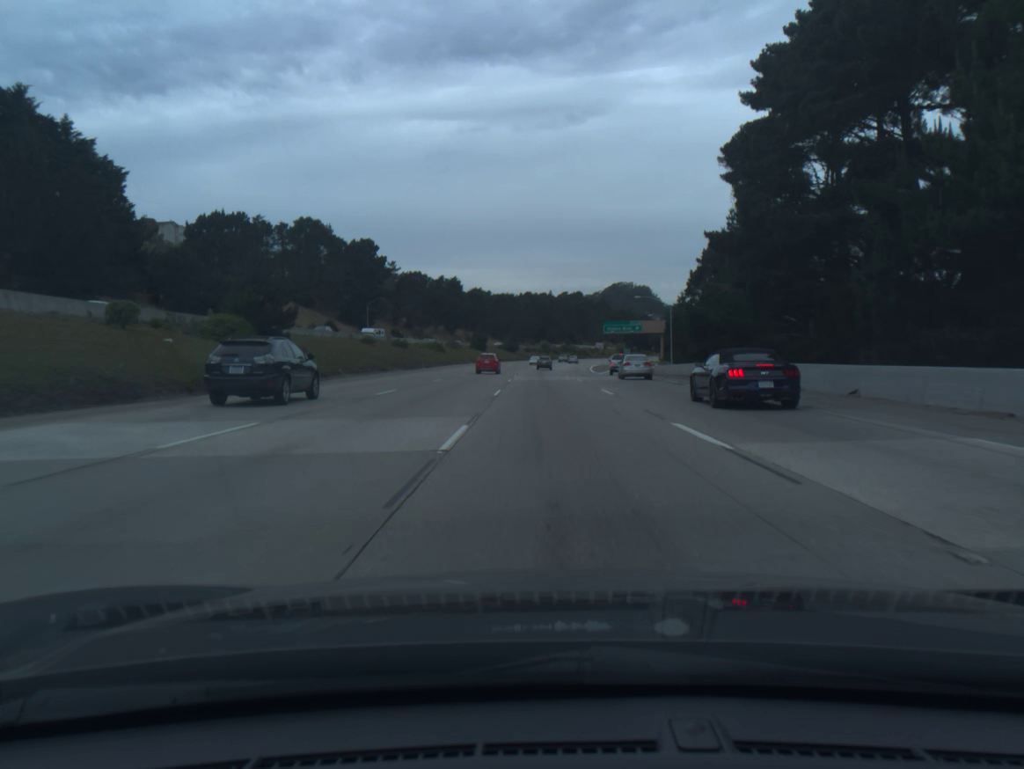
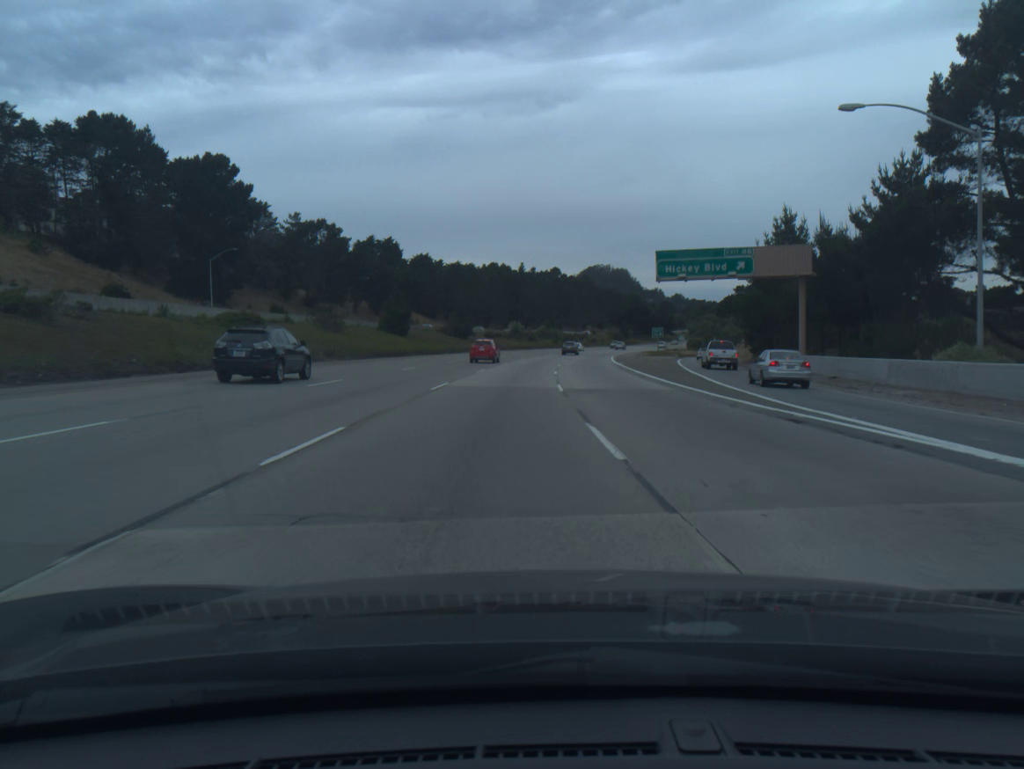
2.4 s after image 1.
(+0.5, +74.6) m; +2°
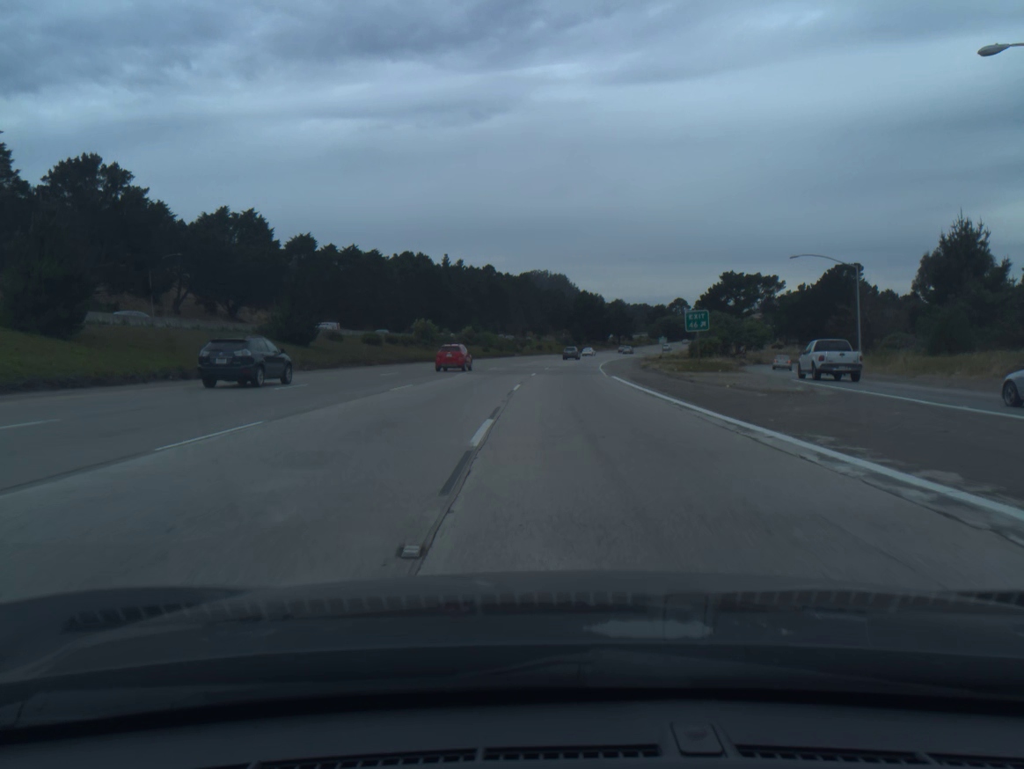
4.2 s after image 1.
(+2.0, +56.6) m; +4°
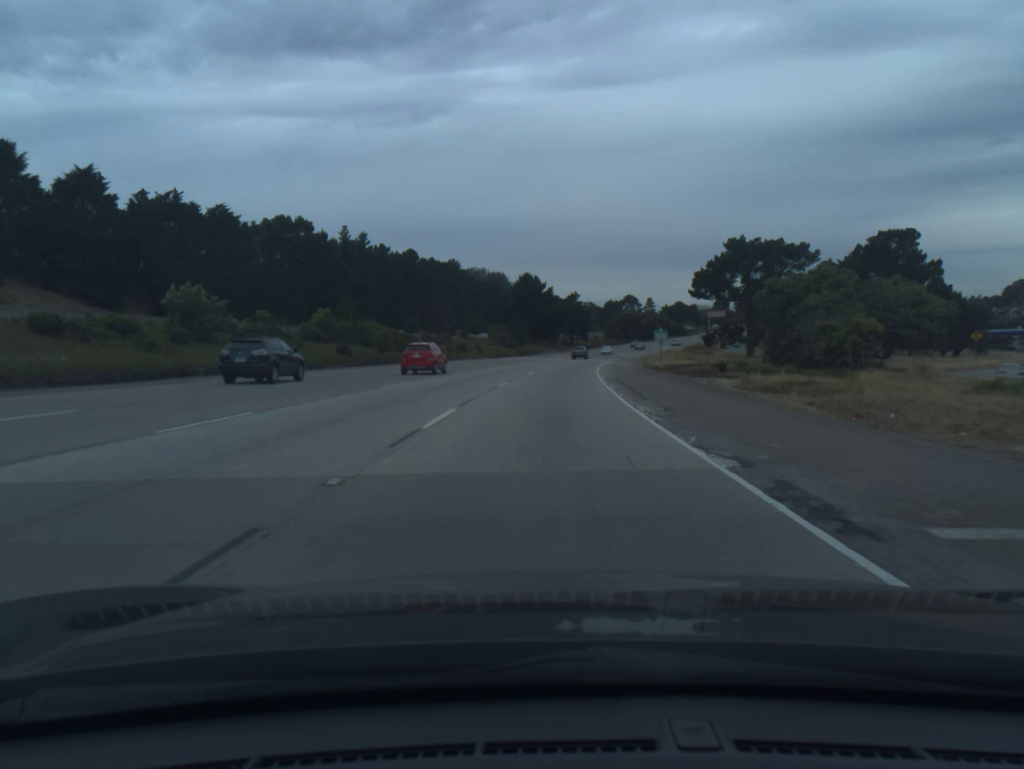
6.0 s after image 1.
(+2.3, +55.7) m; +4°
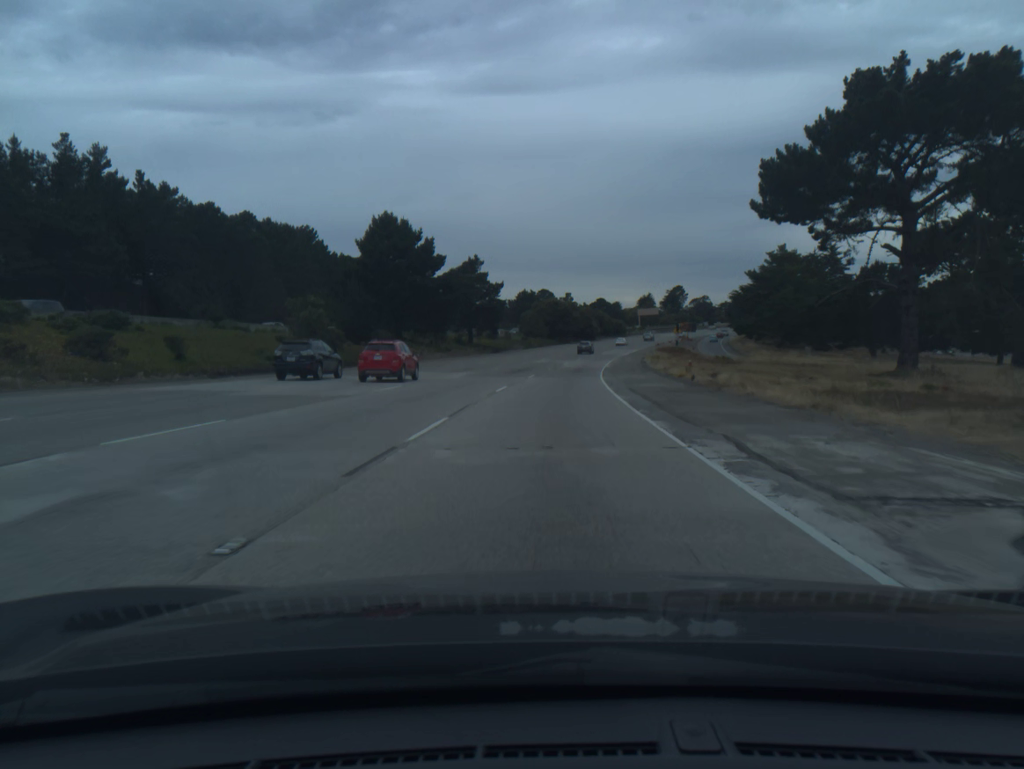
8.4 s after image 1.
(+3.9, +73.4) m; +6°
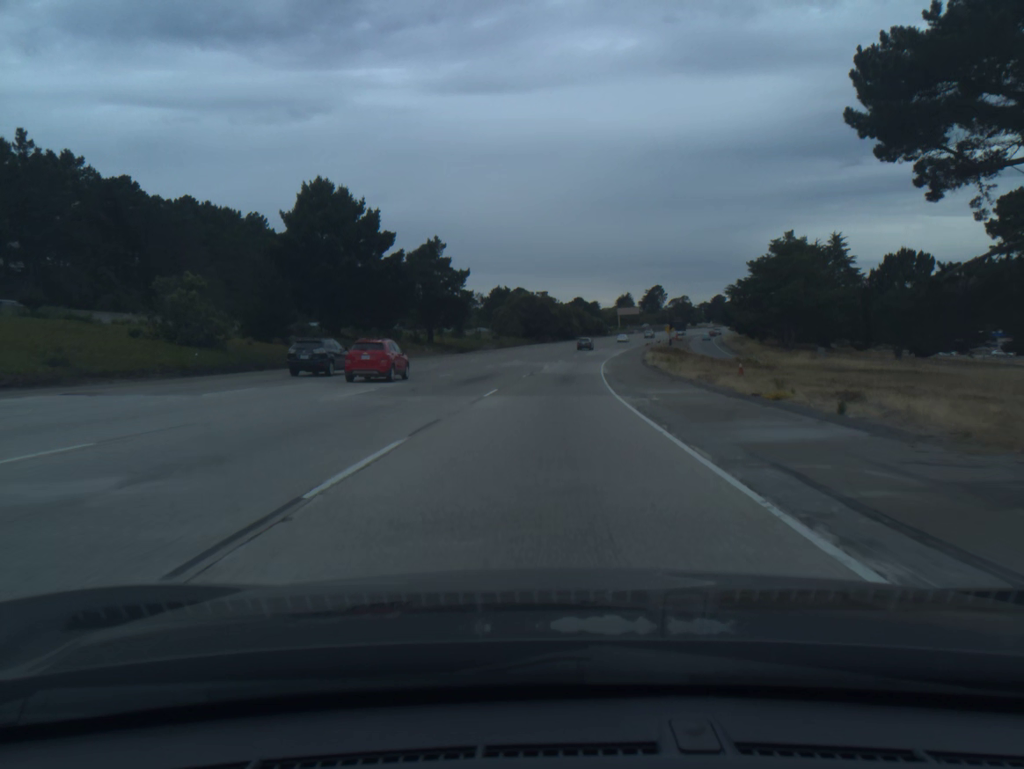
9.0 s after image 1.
(+0.3, +18.3) m; +2°
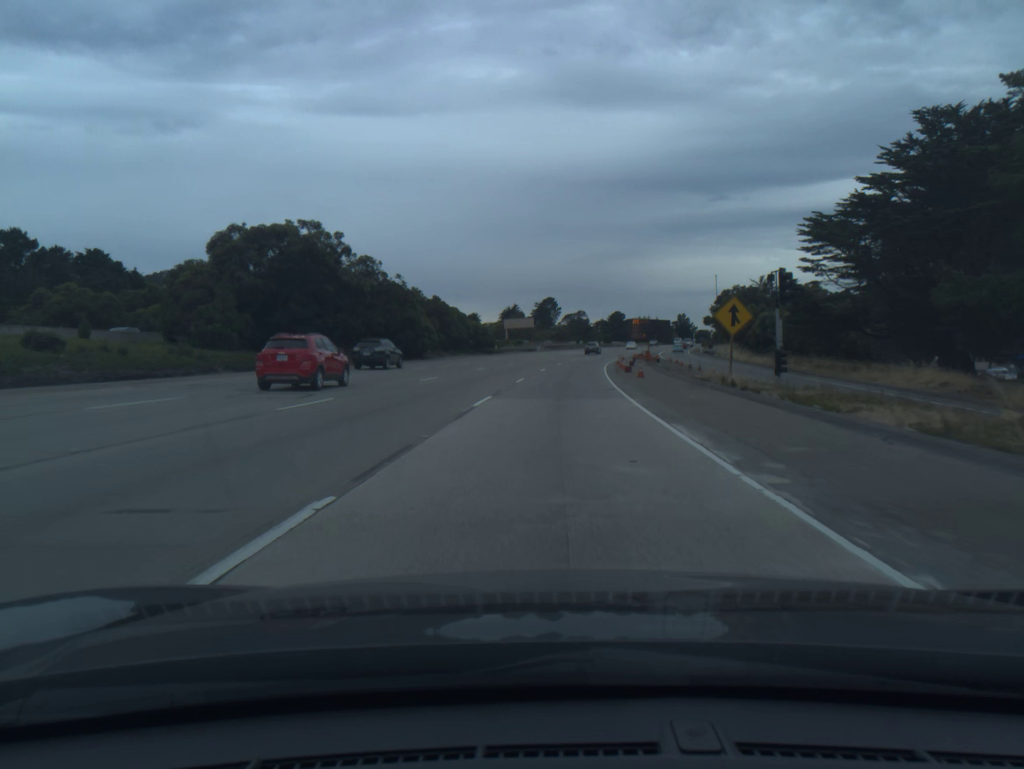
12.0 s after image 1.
(+6.9, +91.2) m; +9°
